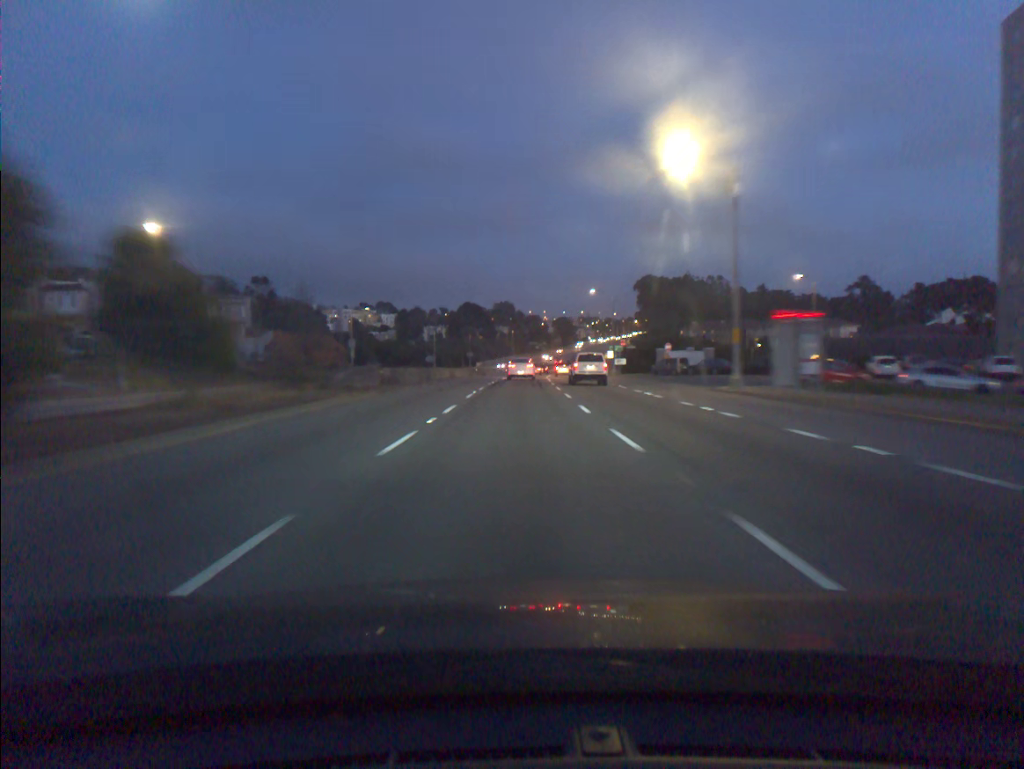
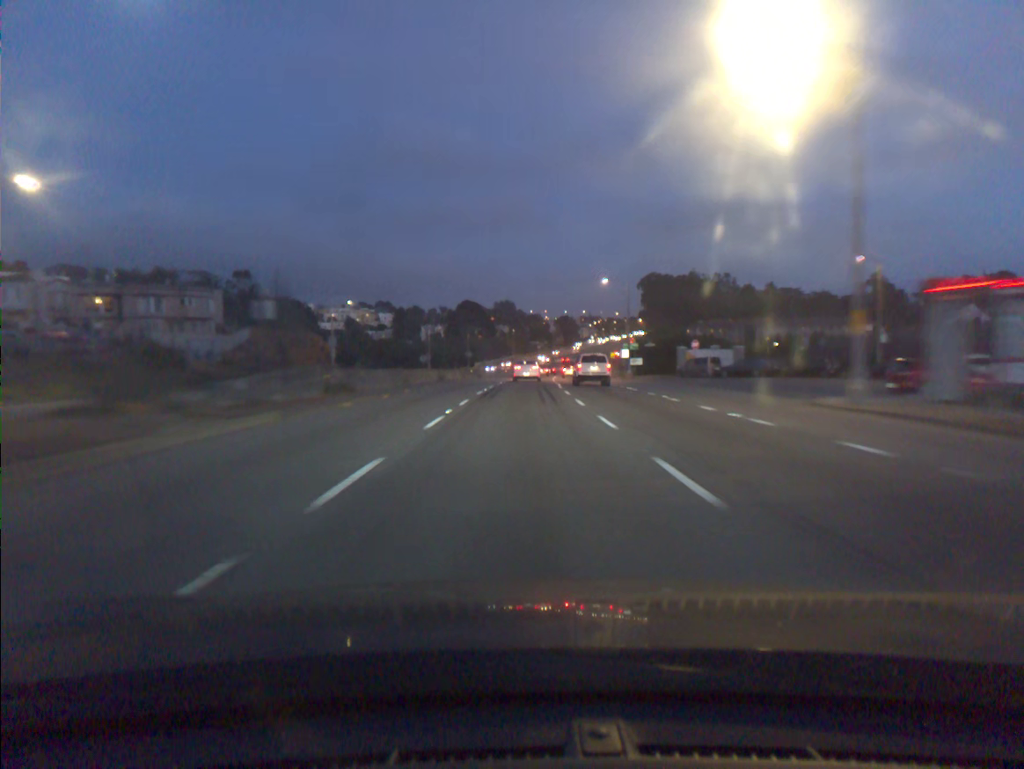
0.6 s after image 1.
(0.0, +11.4) m; 0°
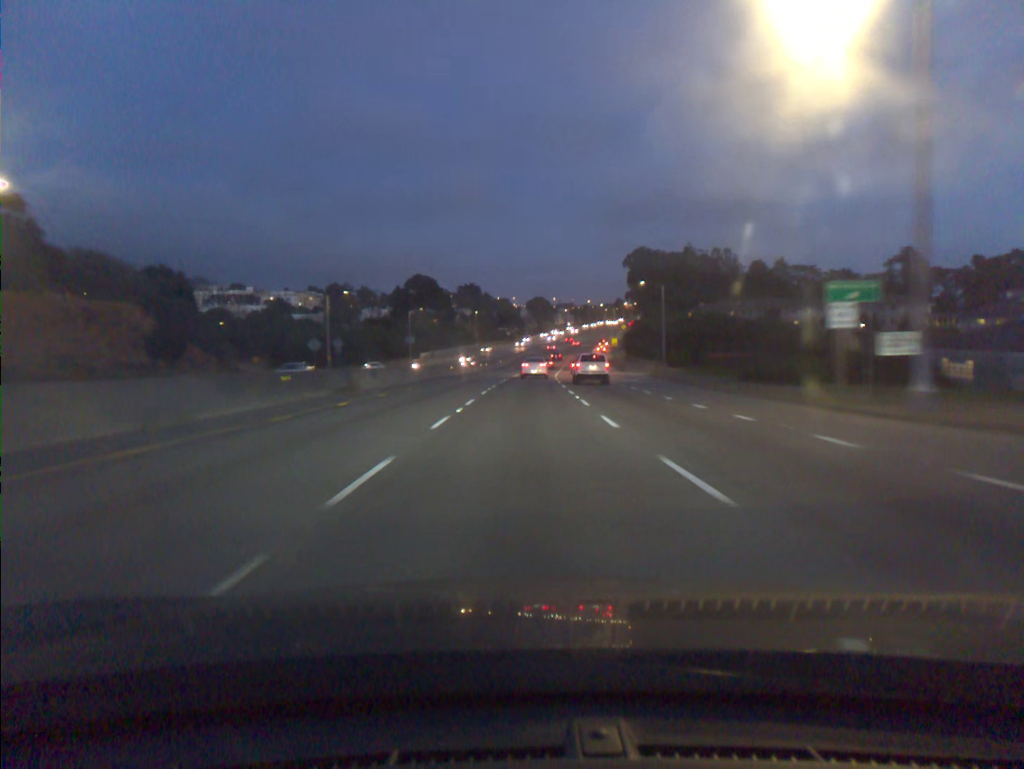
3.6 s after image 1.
(+0.9, +58.8) m; +2°
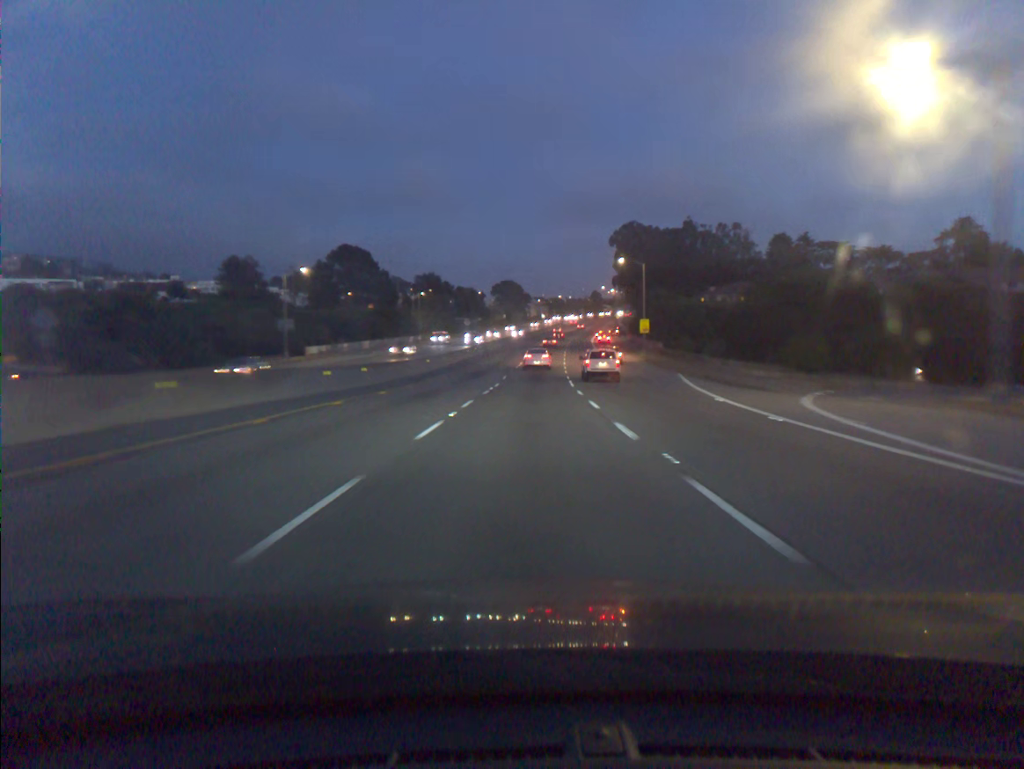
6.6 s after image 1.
(+1.3, +61.4) m; +2°
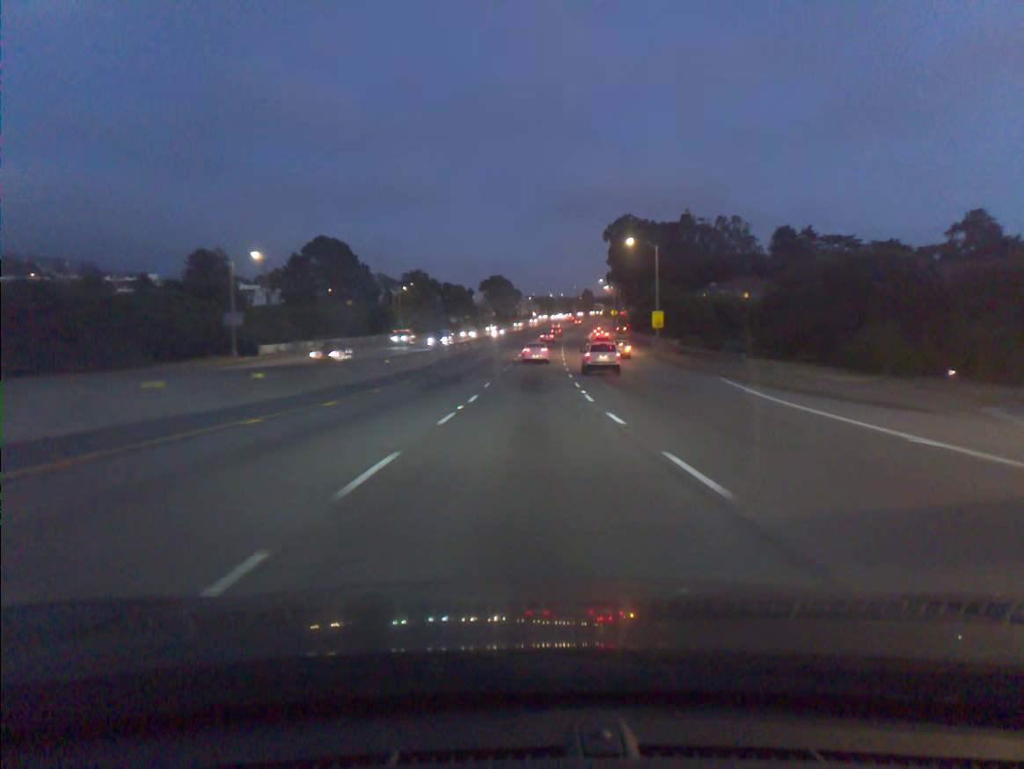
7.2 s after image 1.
(+0.1, +12.5) m; +1°
